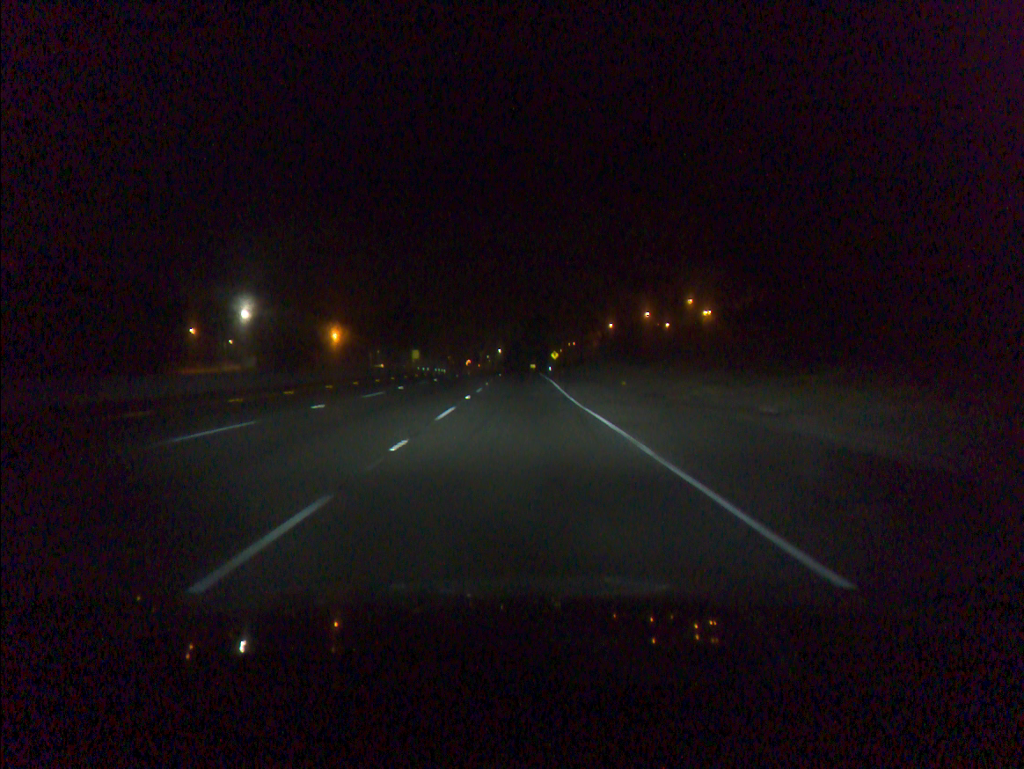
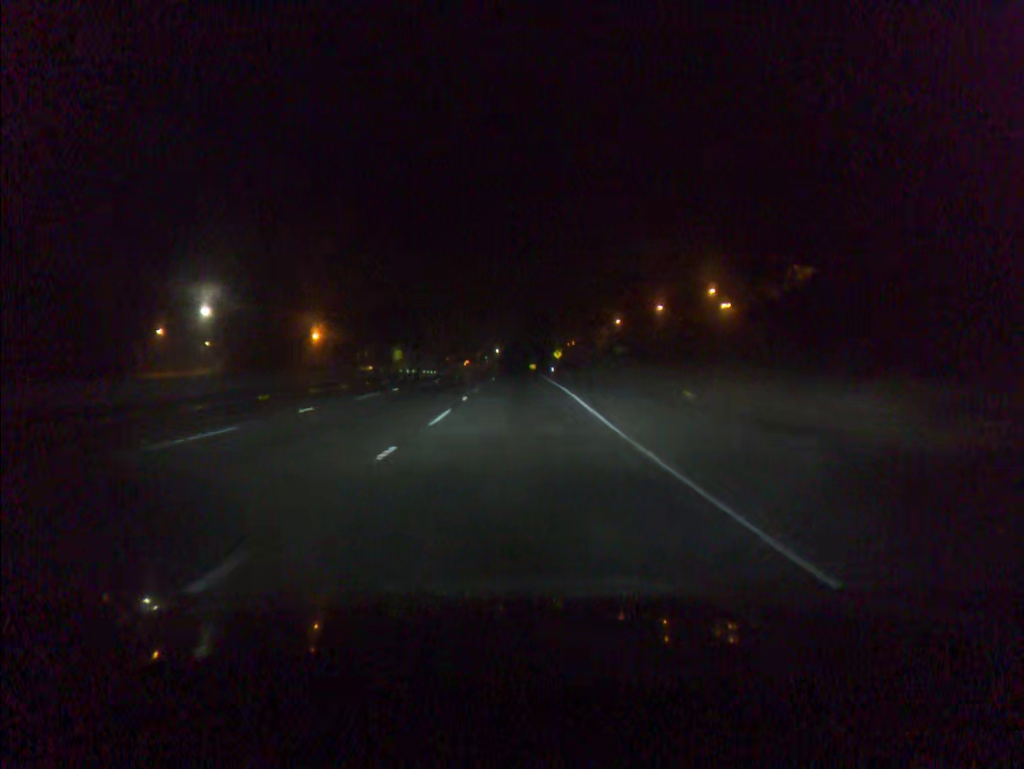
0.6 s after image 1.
(0.0, +15.6) m; 0°
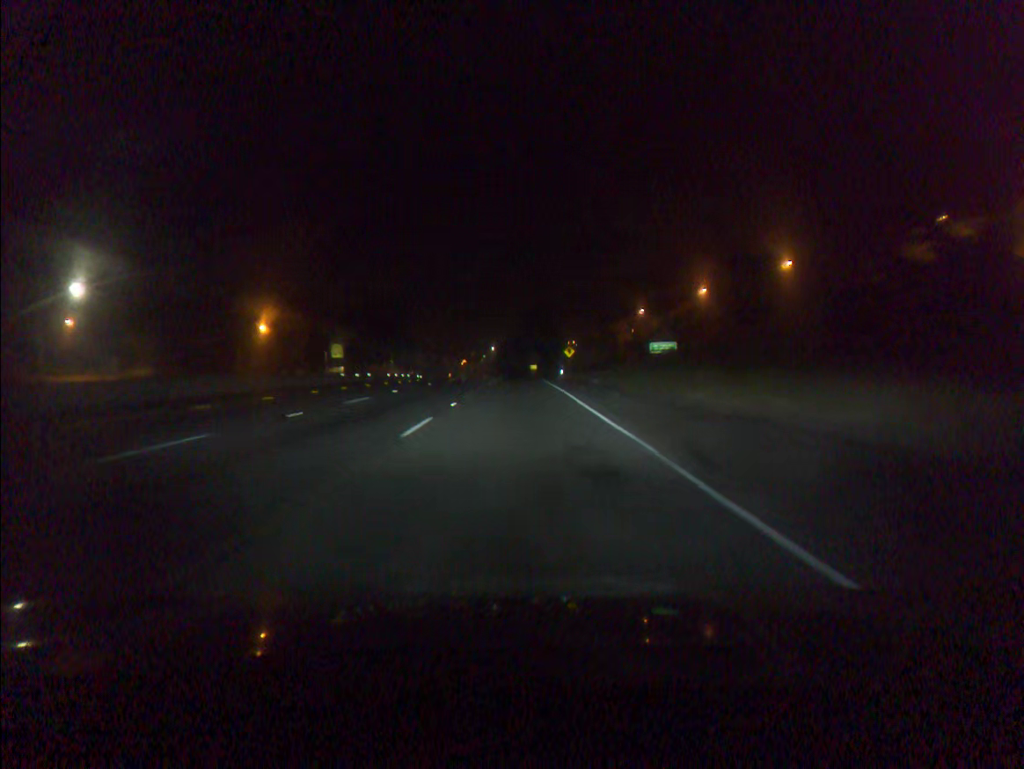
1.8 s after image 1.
(0.0, +31.3) m; 0°
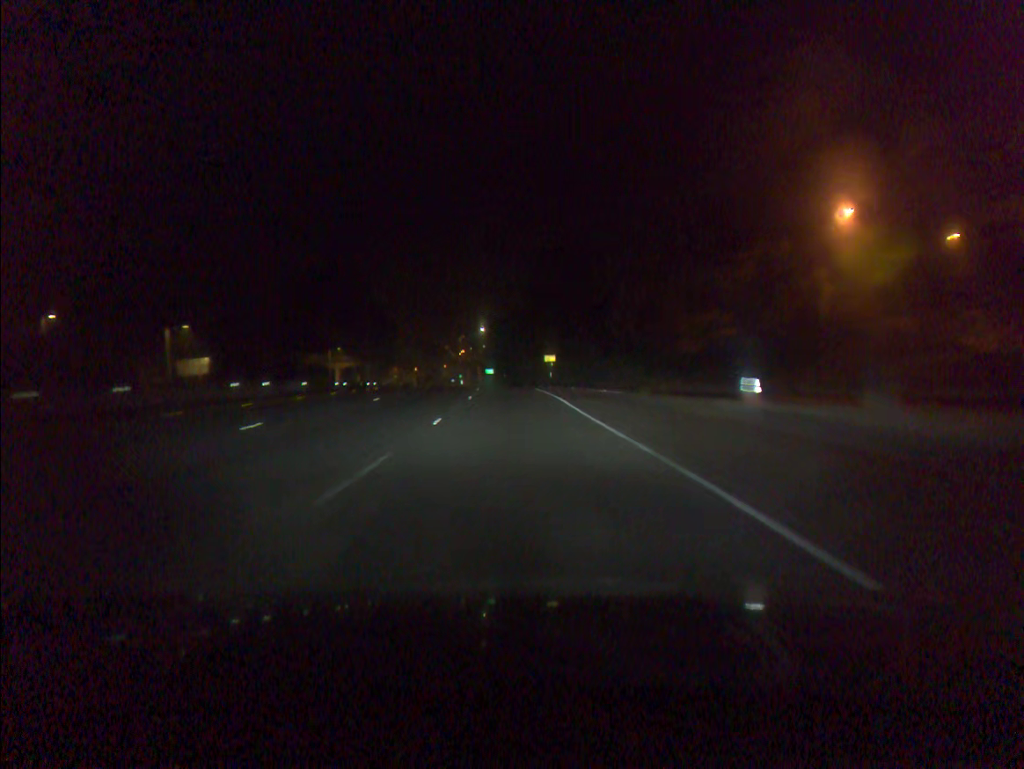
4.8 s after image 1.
(-0.2, +78.5) m; 0°
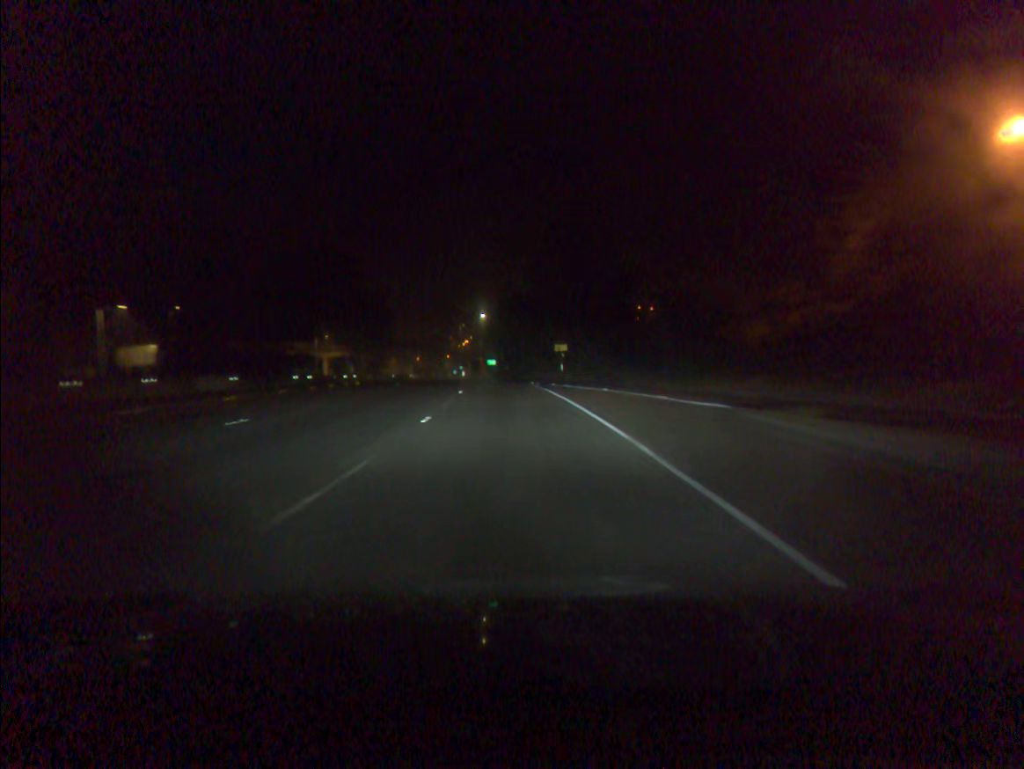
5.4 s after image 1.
(0.0, +15.8) m; 0°
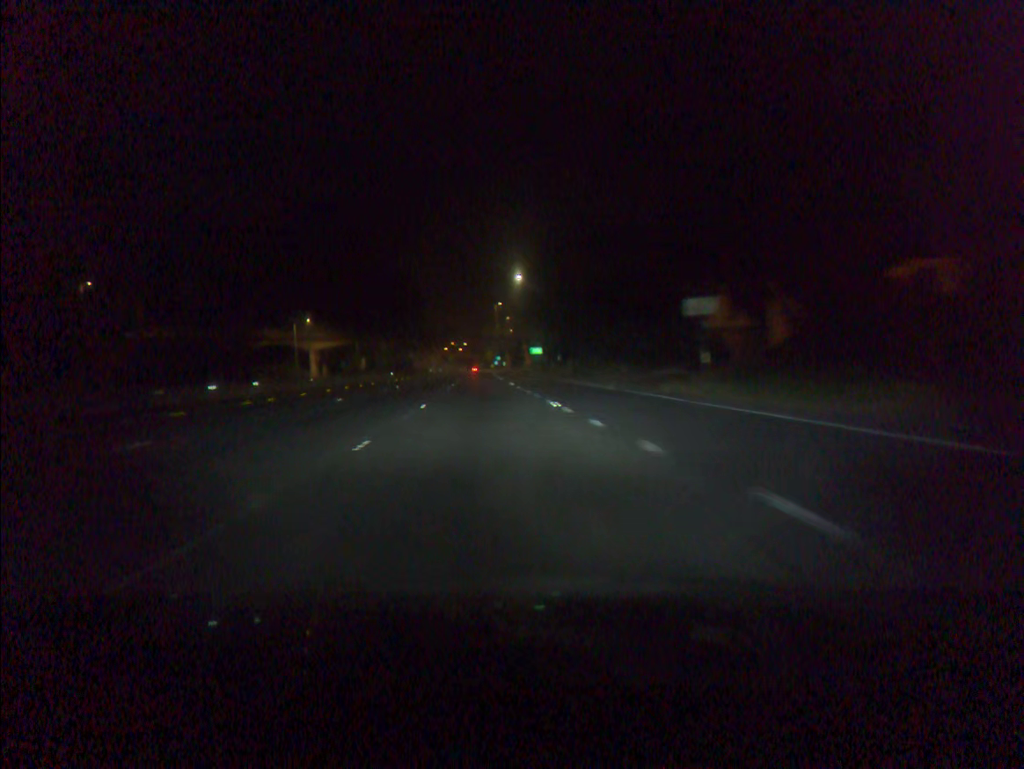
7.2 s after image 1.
(-1.1, +47.6) m; -3°
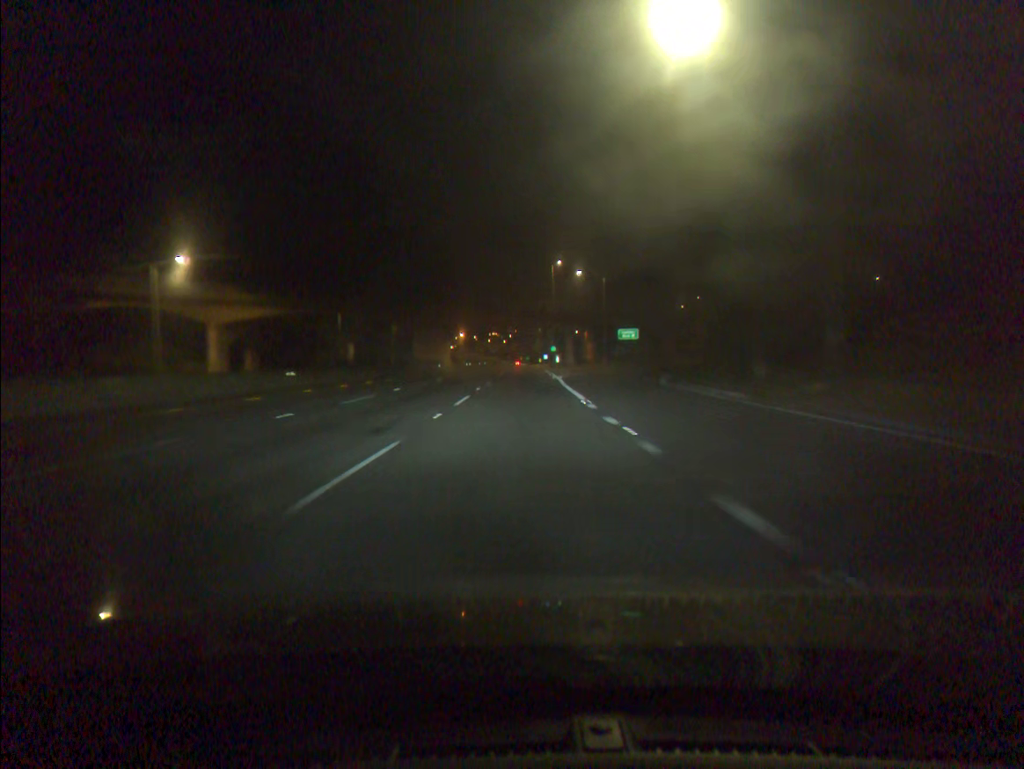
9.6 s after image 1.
(-3.1, +63.2) m; -4°
